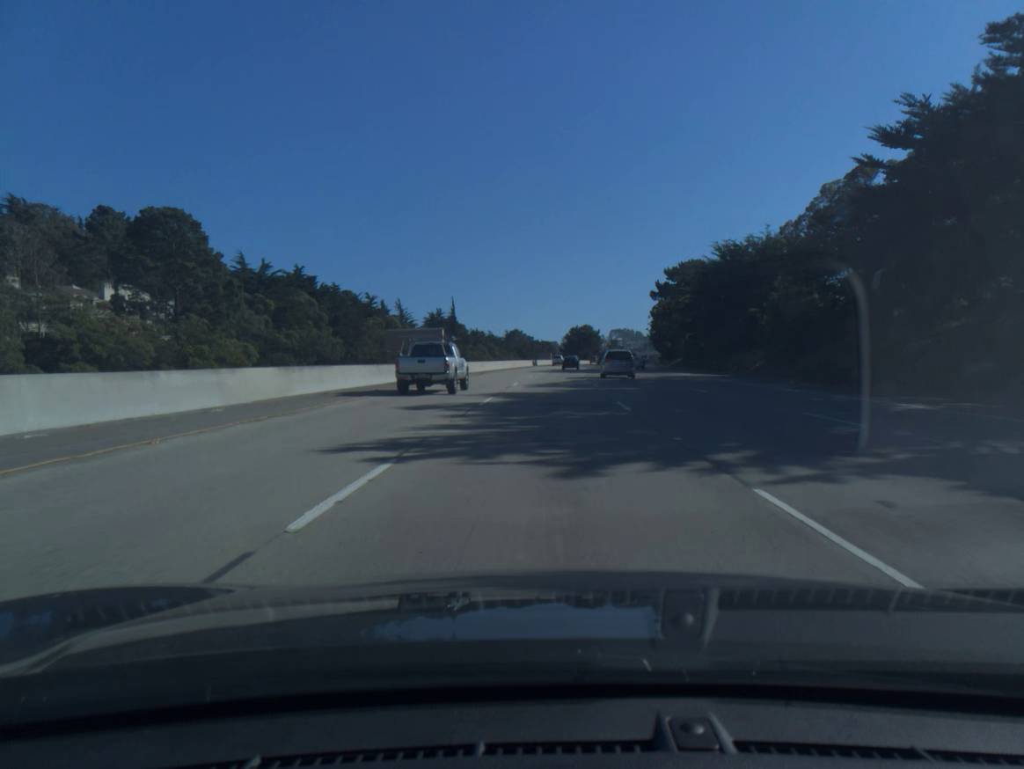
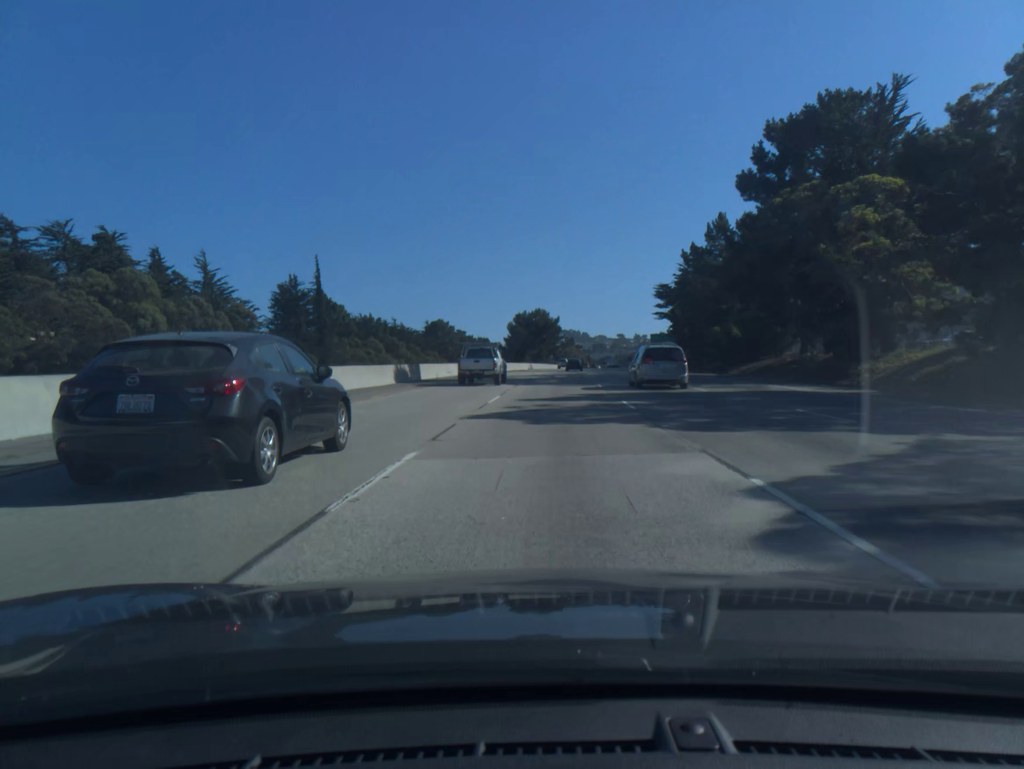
(+3.1, +87.1) m; +4°
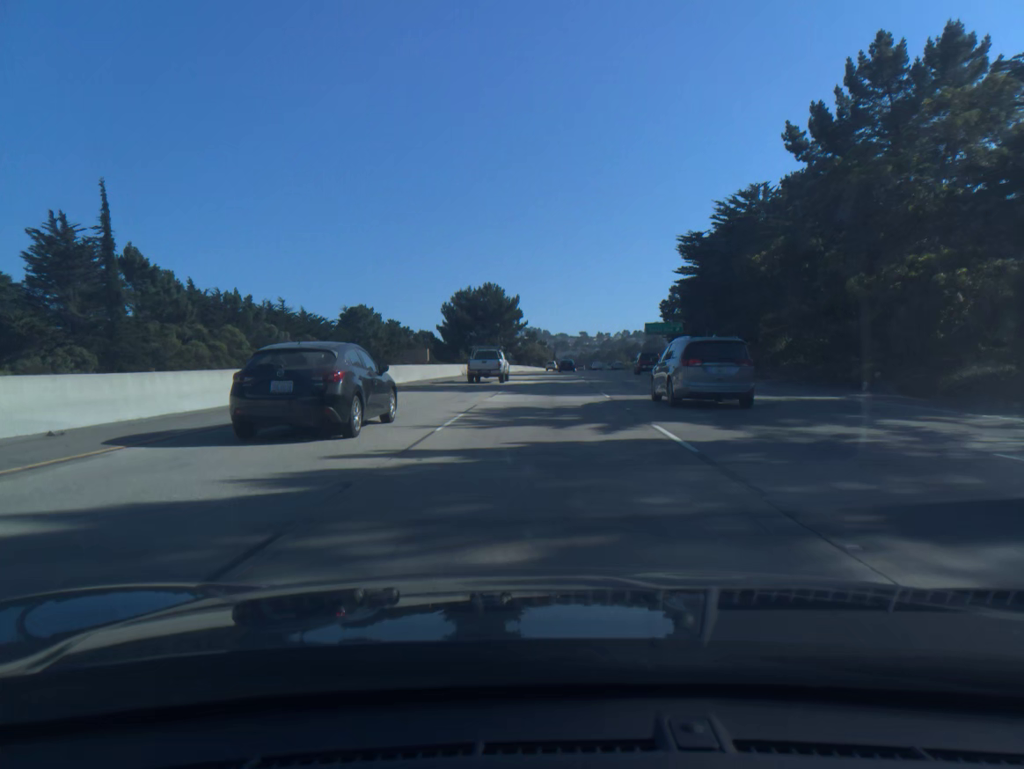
(+1.3, +52.4) m; +3°
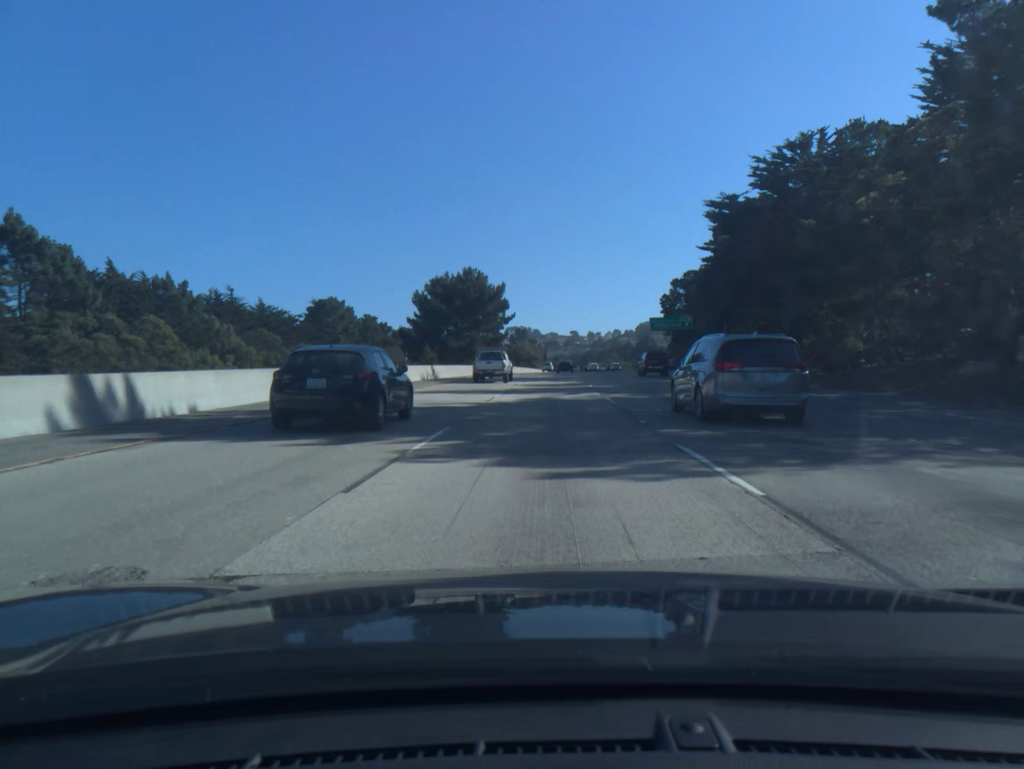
(+0.1, +17.5) m; +1°
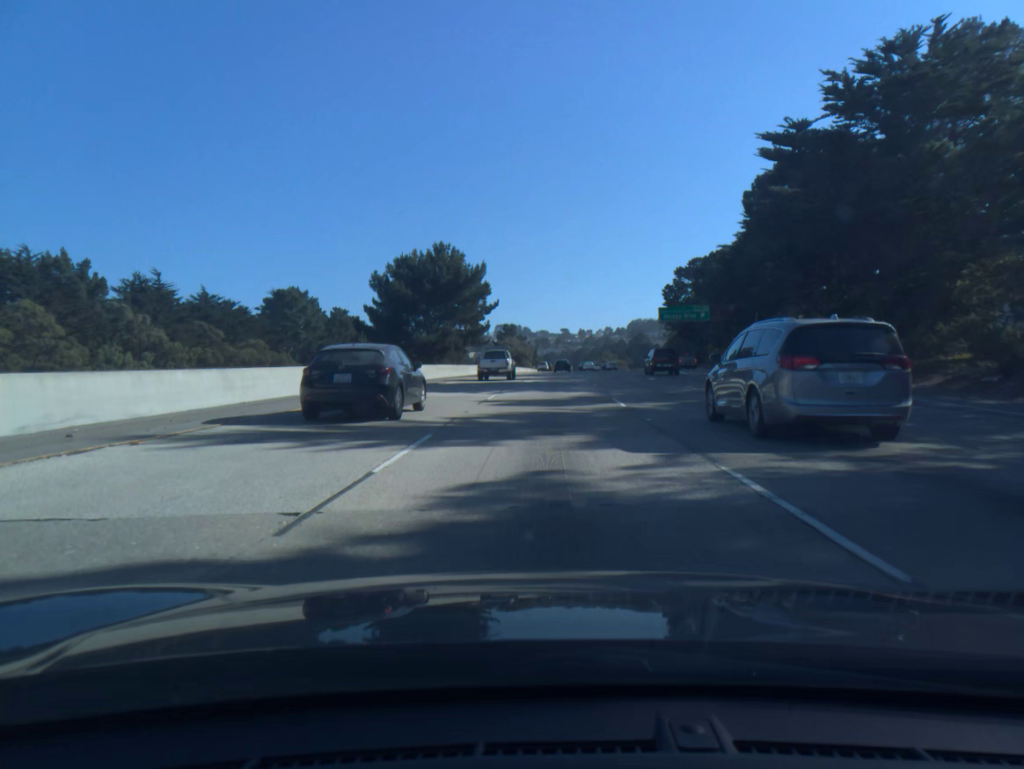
(+0.1, +17.5) m; +1°
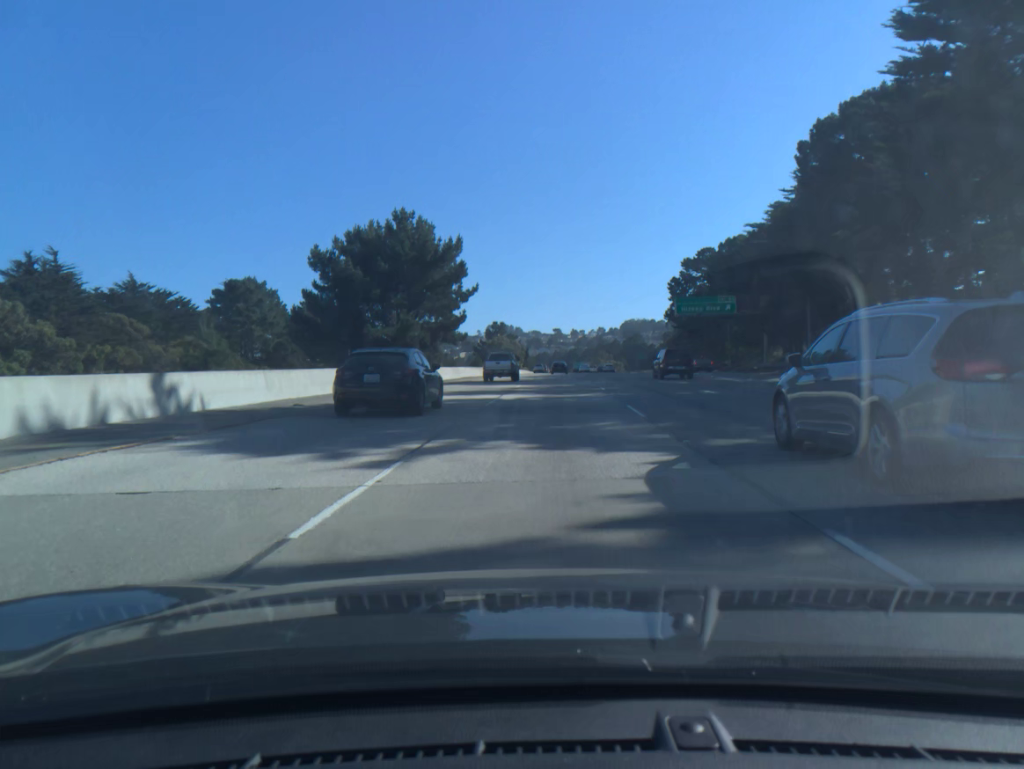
(+0.1, +17.5) m; 0°
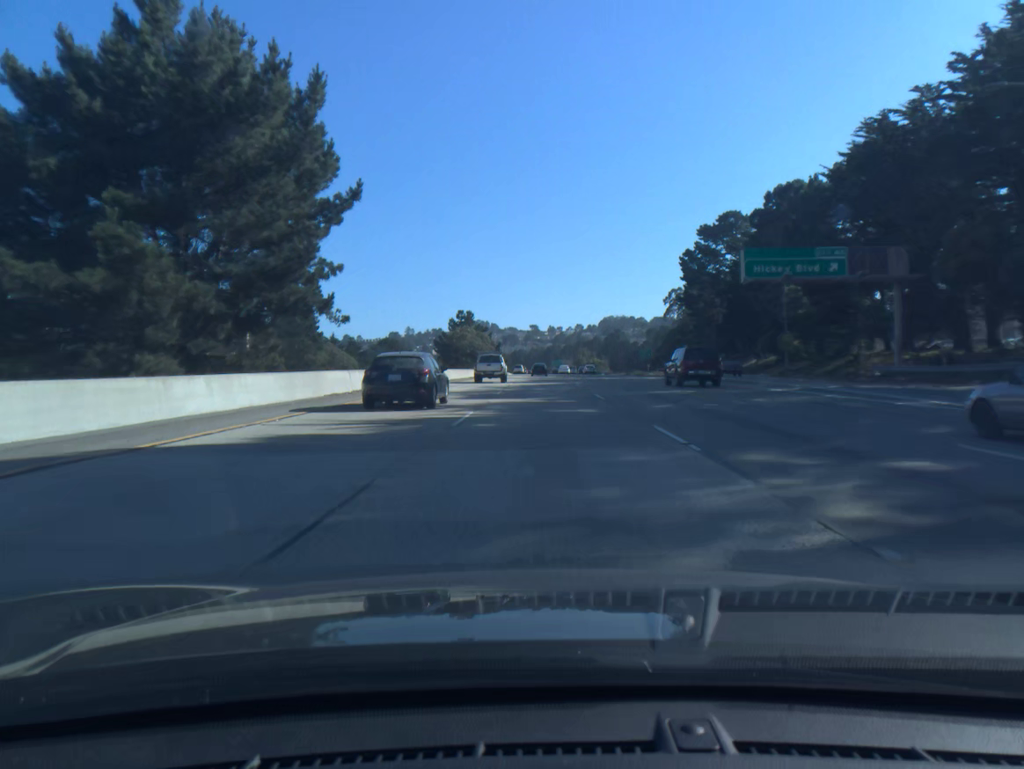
(+0.5, +35.0) m; +2°
